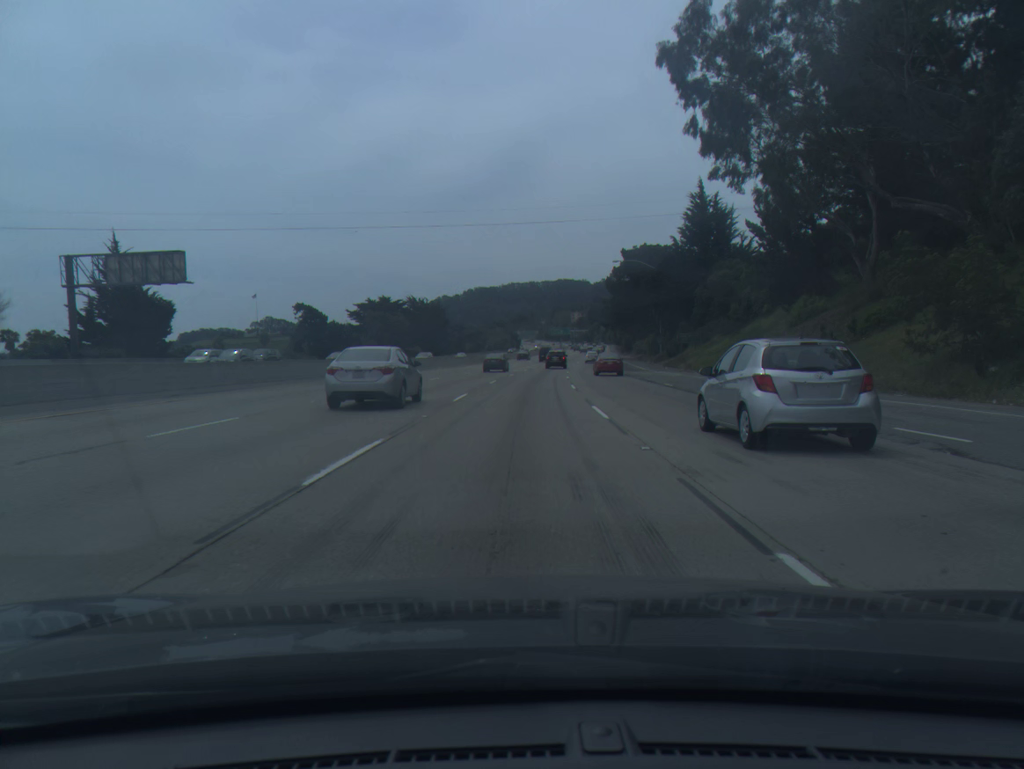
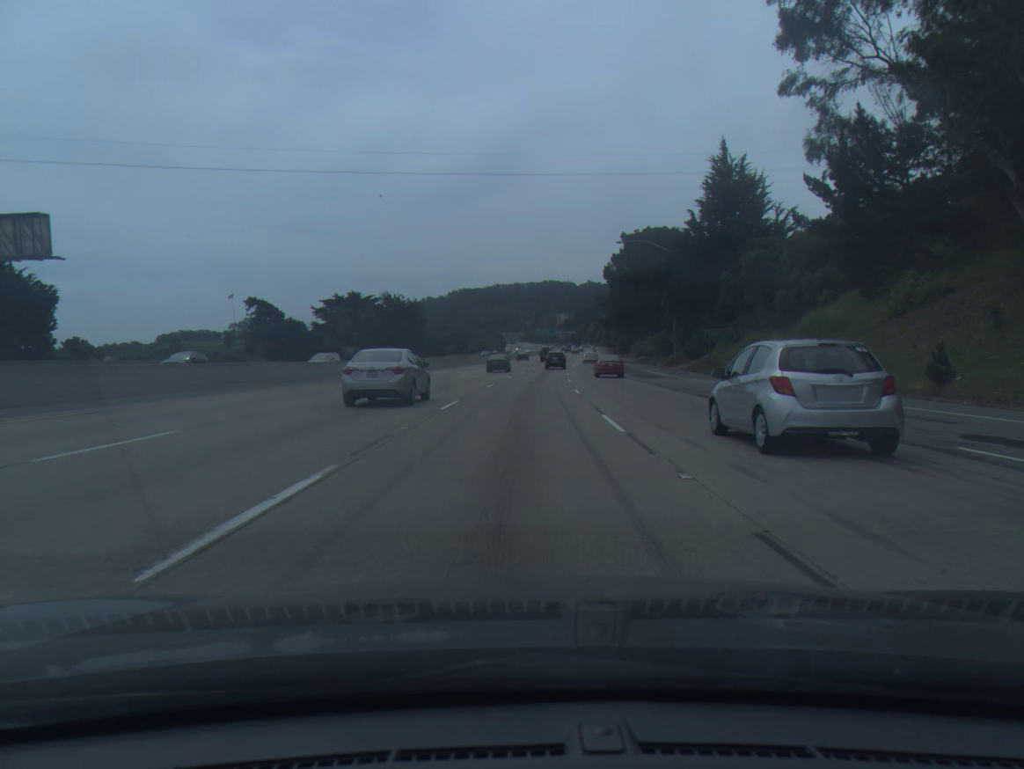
(+0.2, +17.2) m; +1°
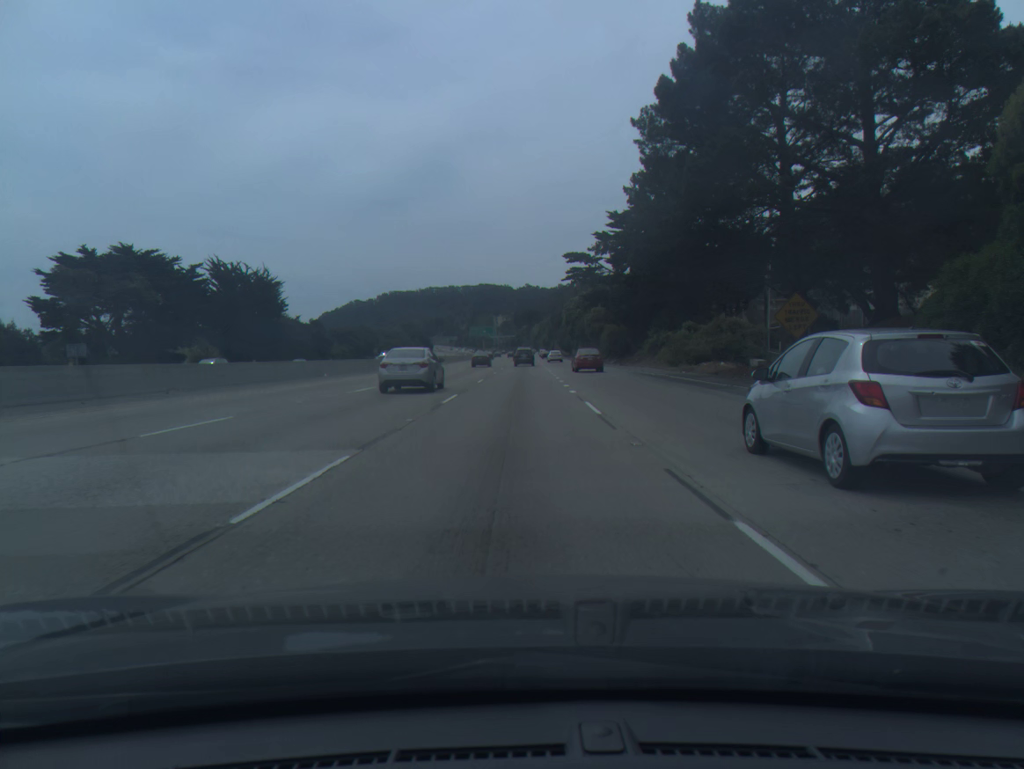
(+2.8, +69.8) m; +5°
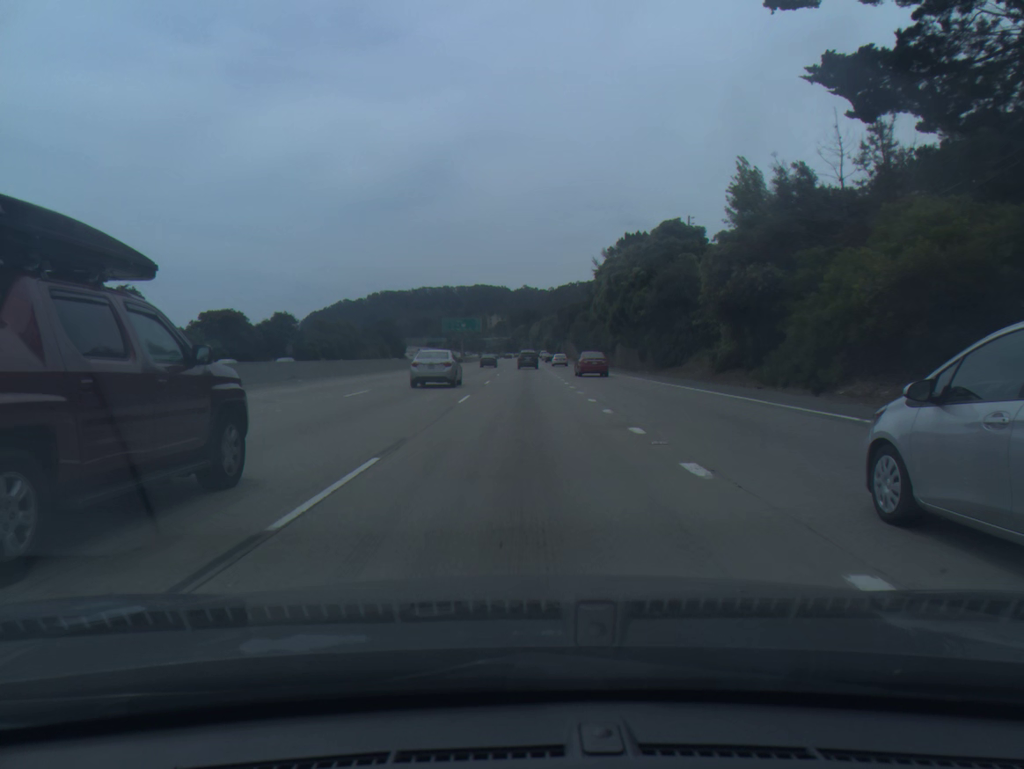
(+0.6, +70.6) m; 0°
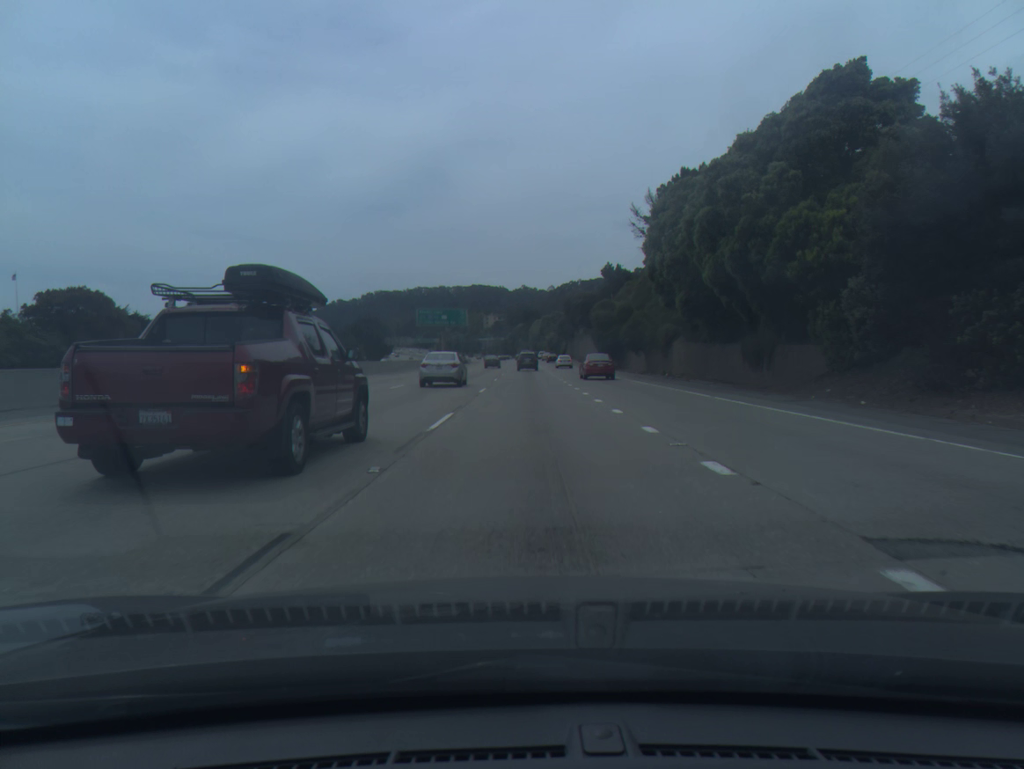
(+0.1, +35.6) m; 0°
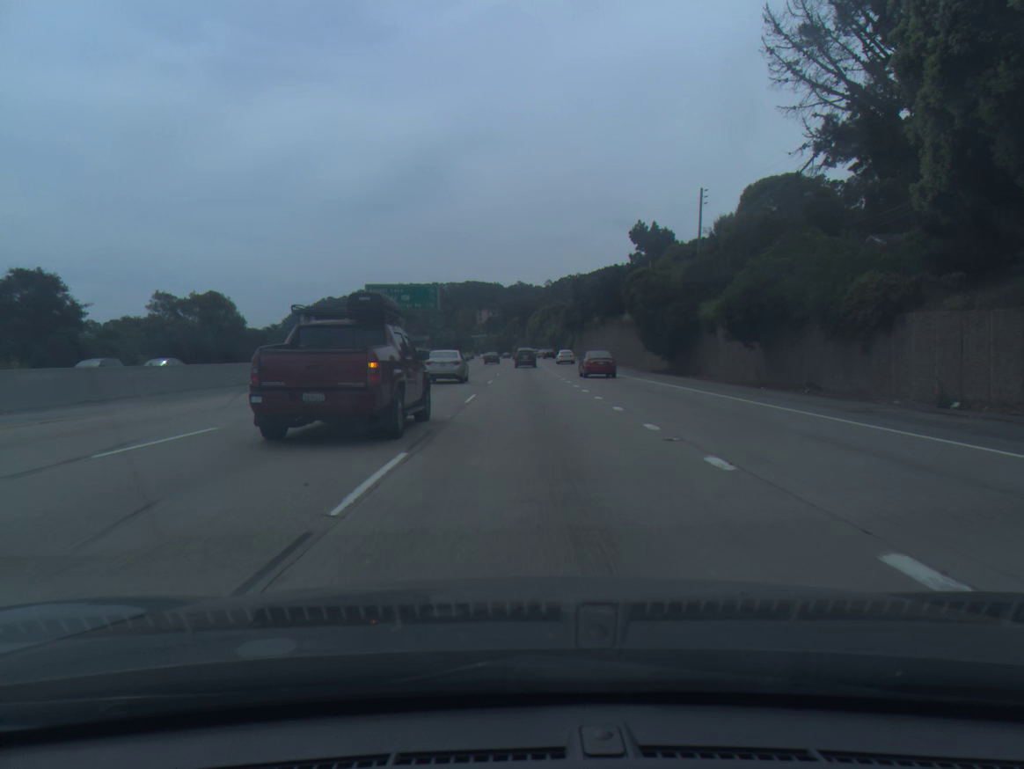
(+0.1, +35.7) m; 0°
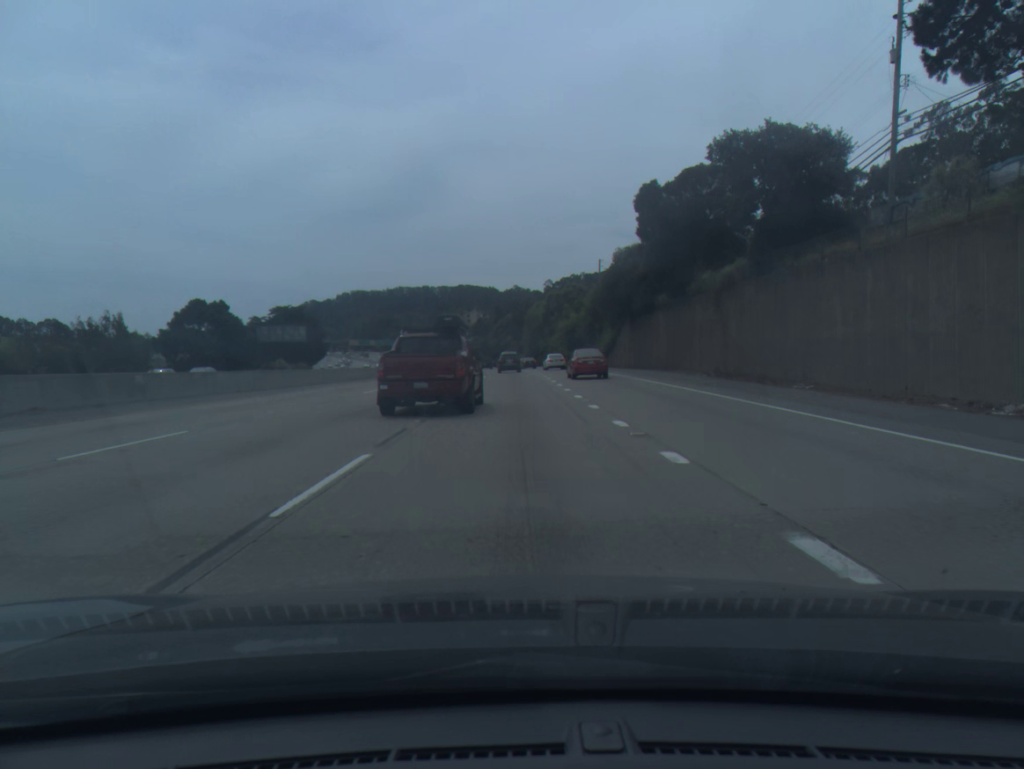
(+0.4, +71.3) m; 0°
